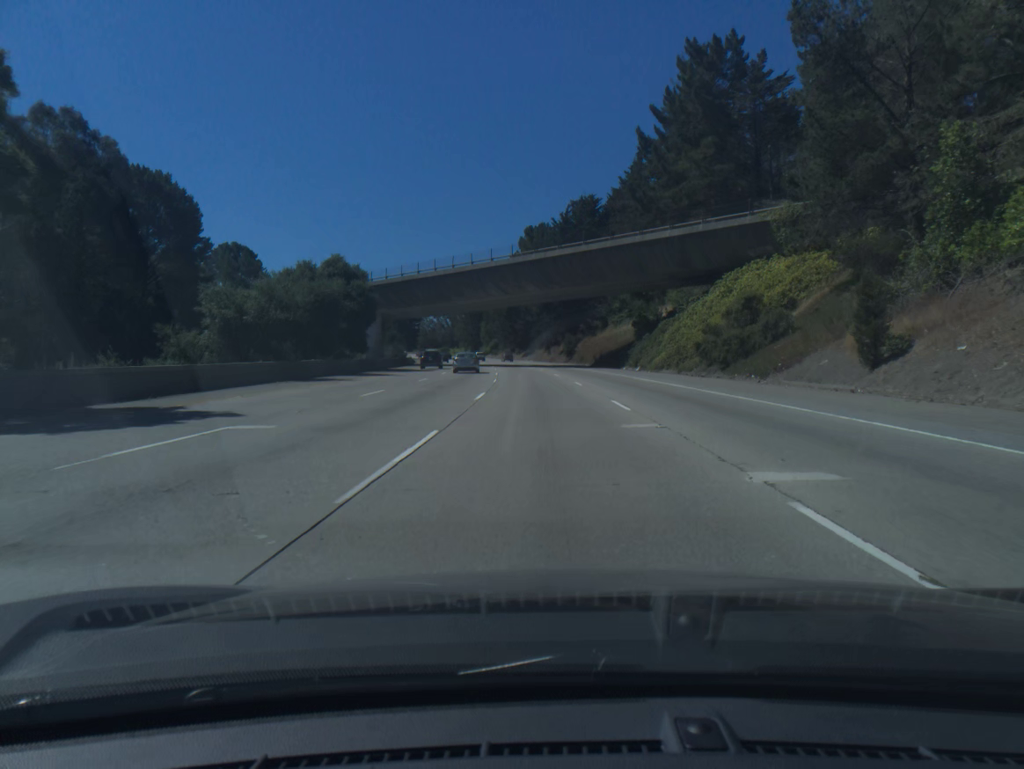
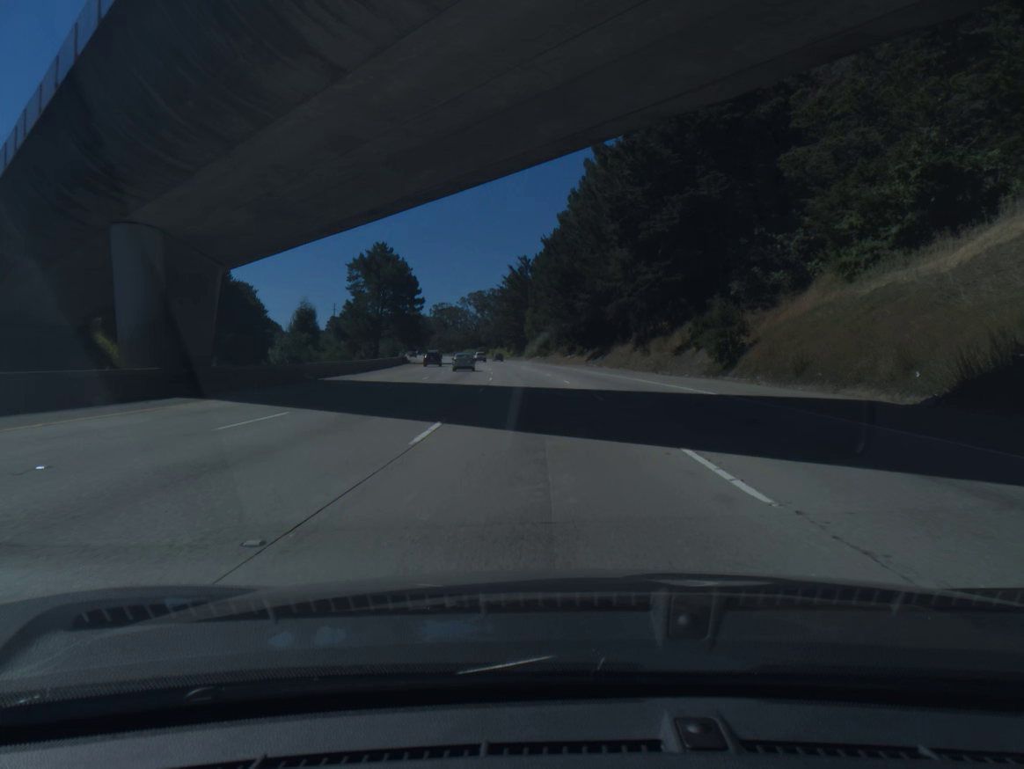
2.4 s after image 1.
(-2.5, +69.1) m; -4°
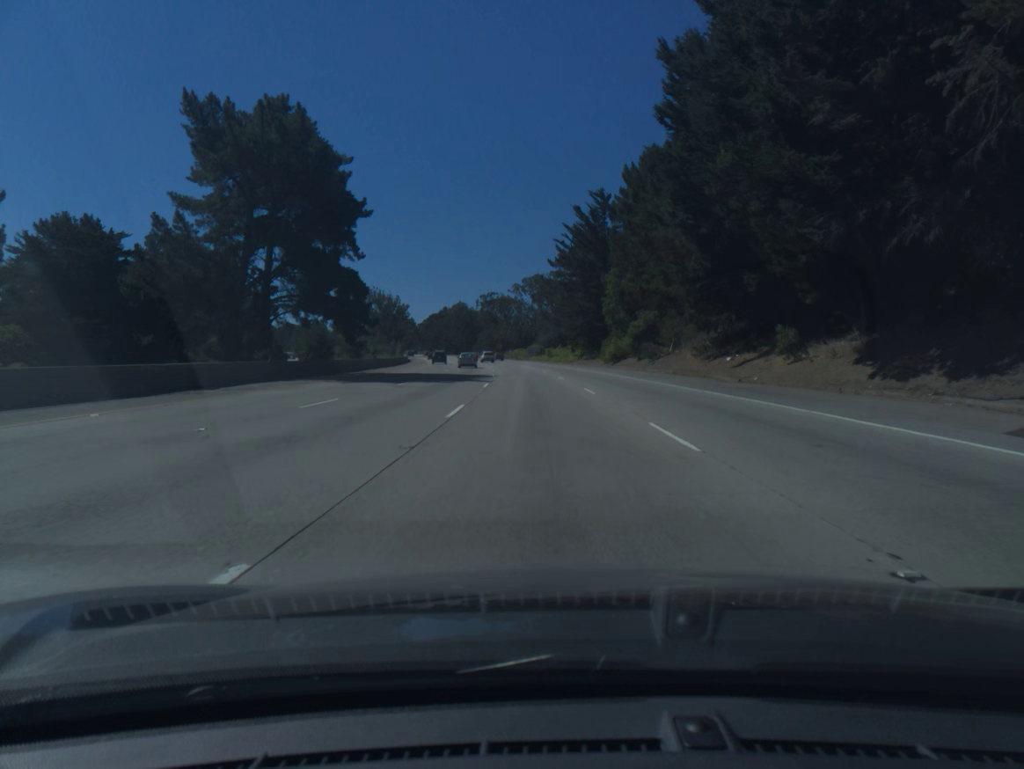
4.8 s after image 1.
(-3.0, +69.2) m; -5°
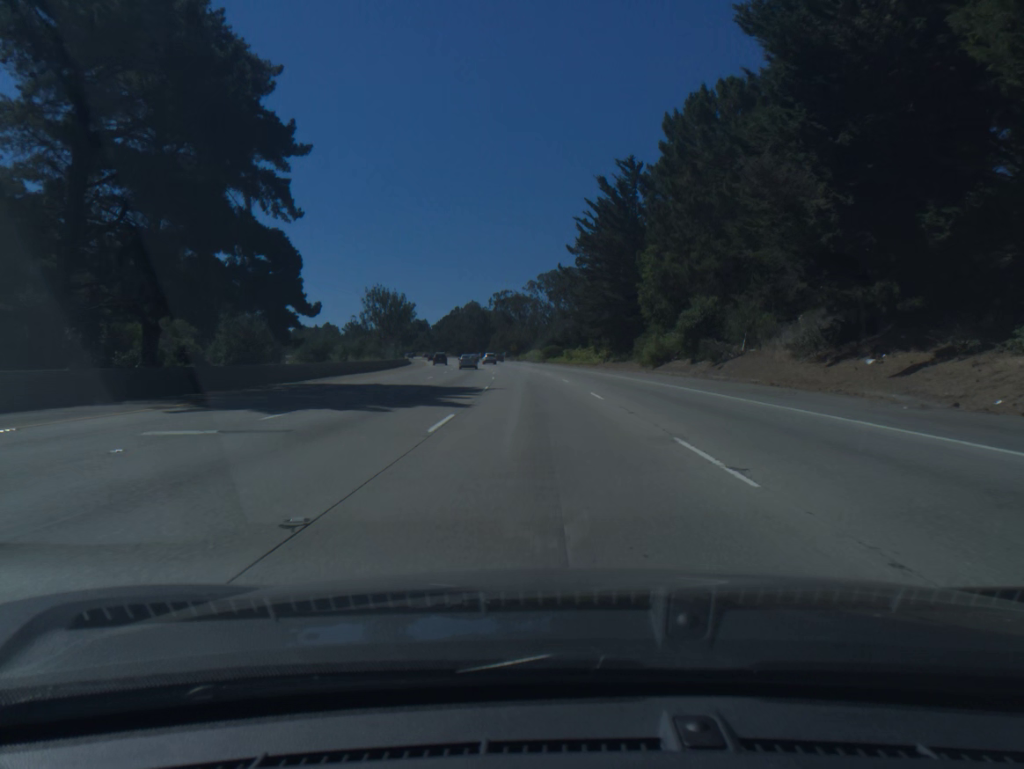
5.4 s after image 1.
(-0.2, +17.3) m; -1°
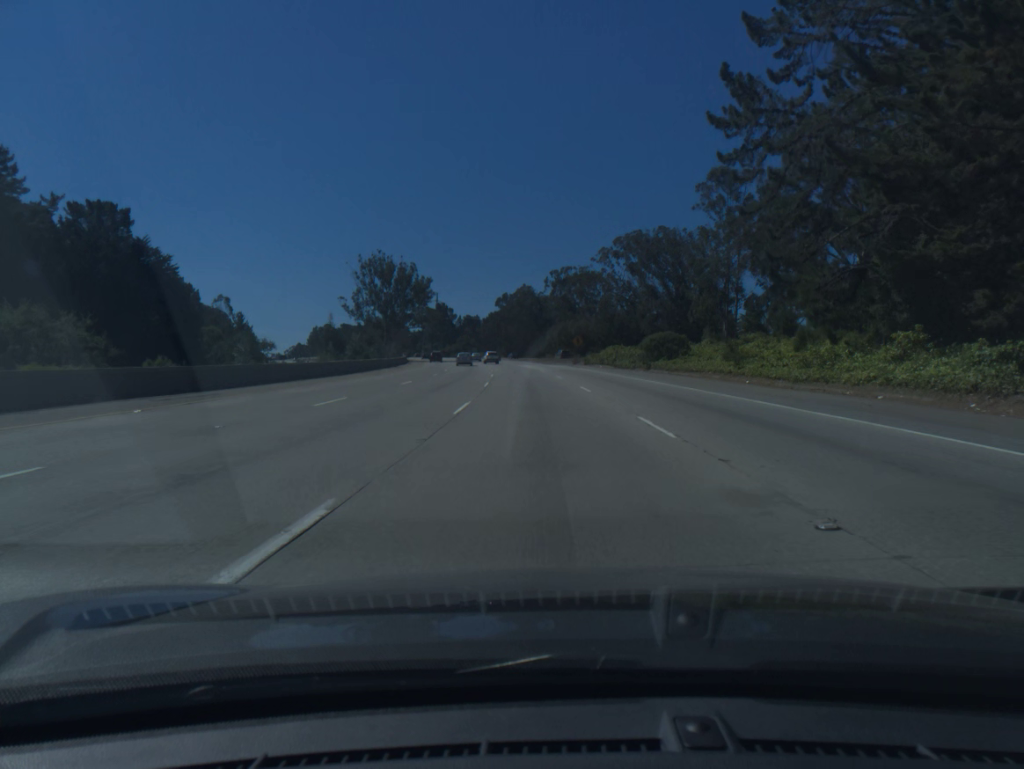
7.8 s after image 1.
(-2.8, +69.2) m; -5°
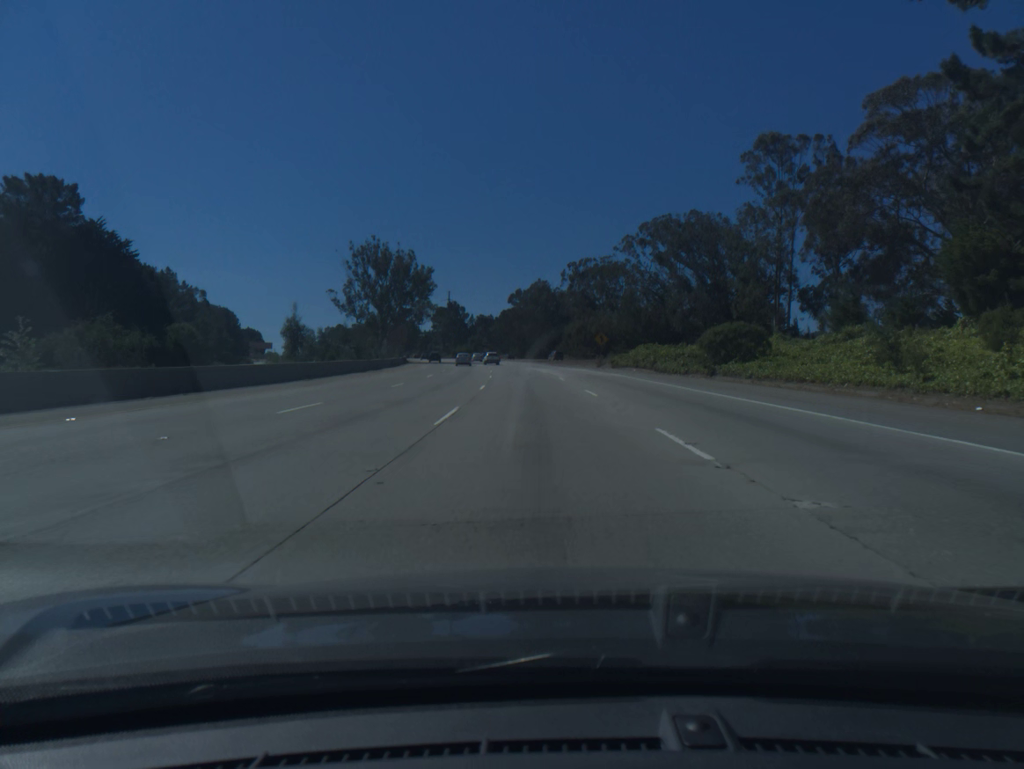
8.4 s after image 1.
(-0.2, +17.3) m; -1°
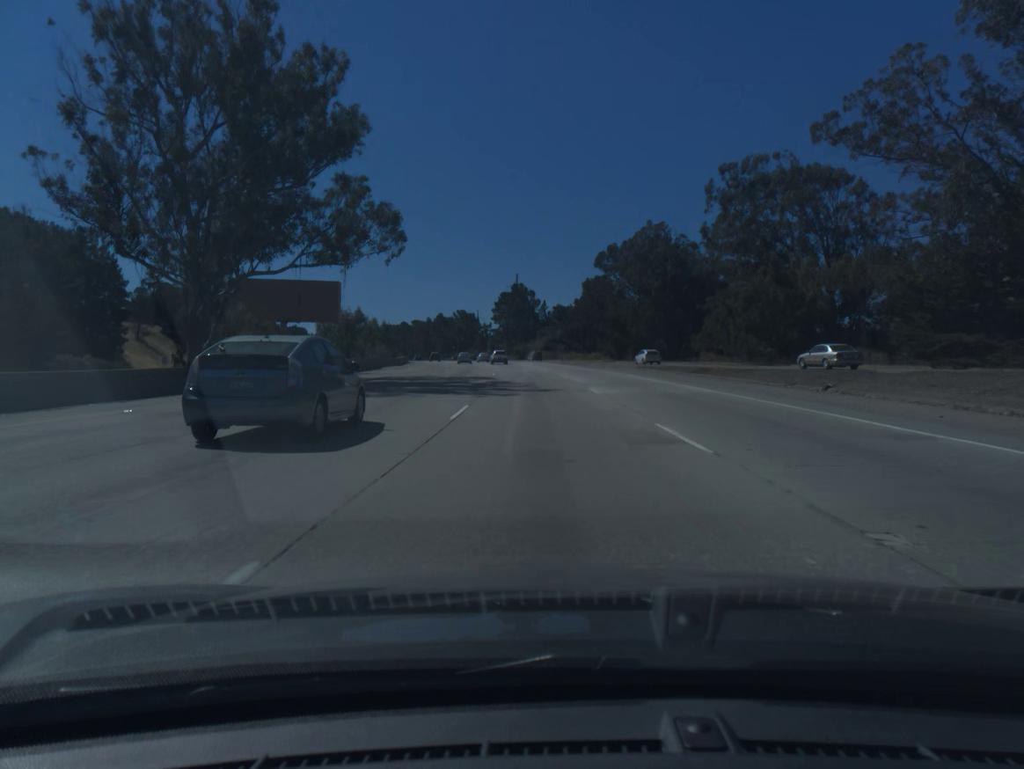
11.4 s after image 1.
(-4.7, +86.3) m; -6°
